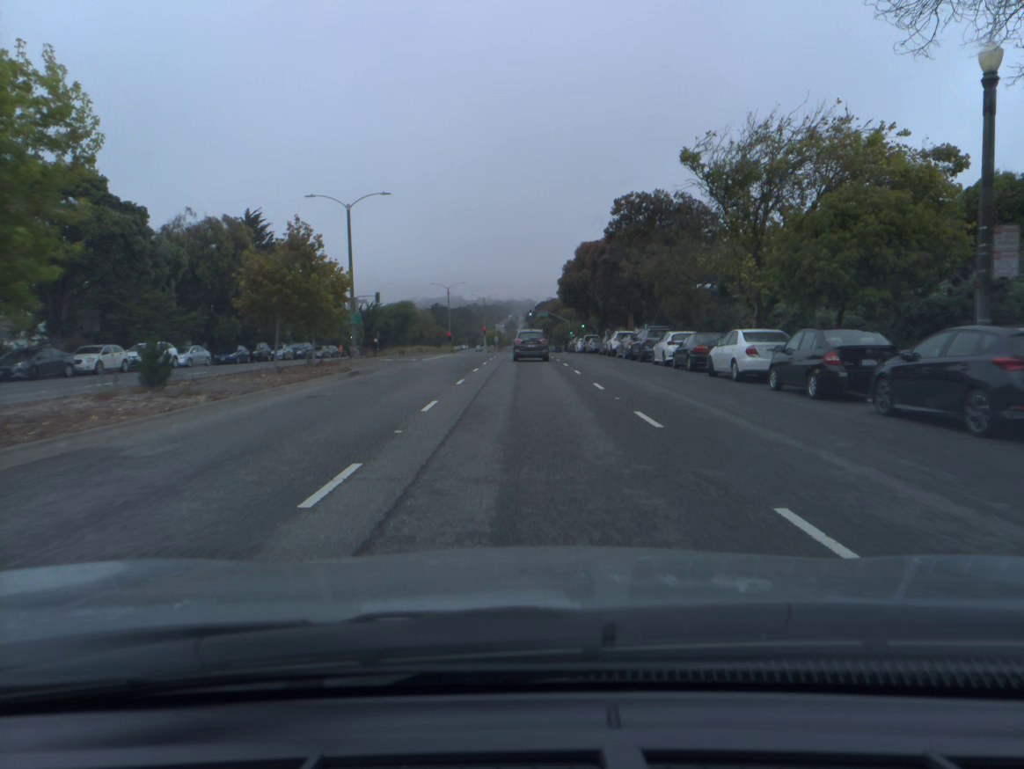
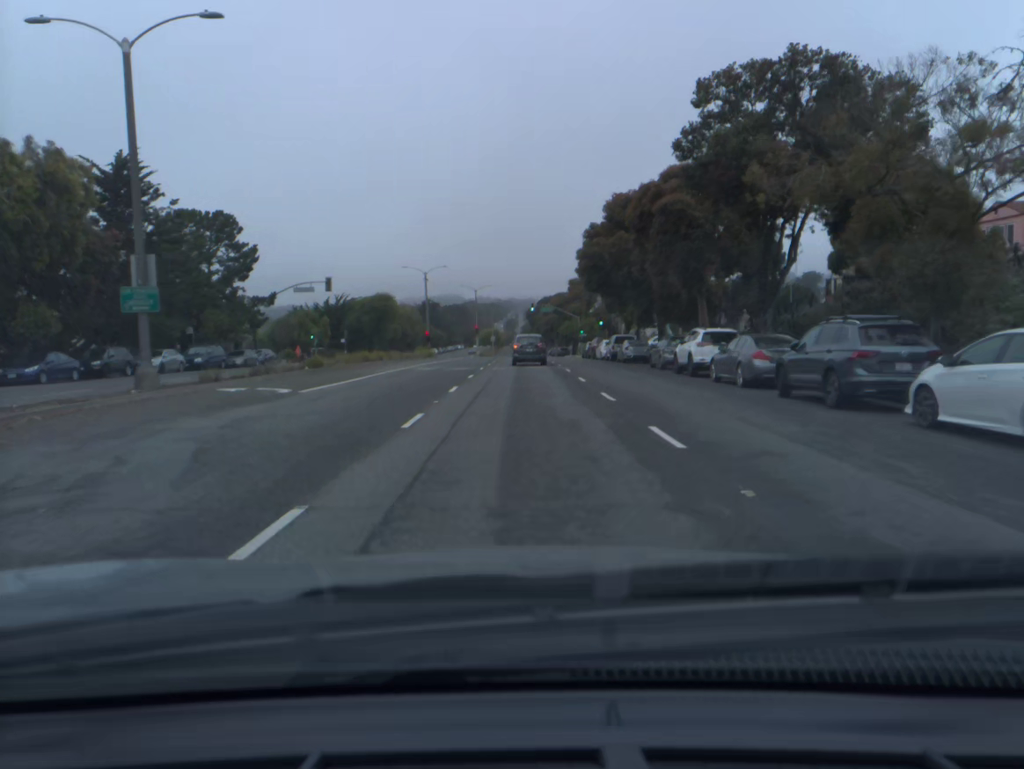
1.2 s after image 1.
(0.0, +24.1) m; 0°
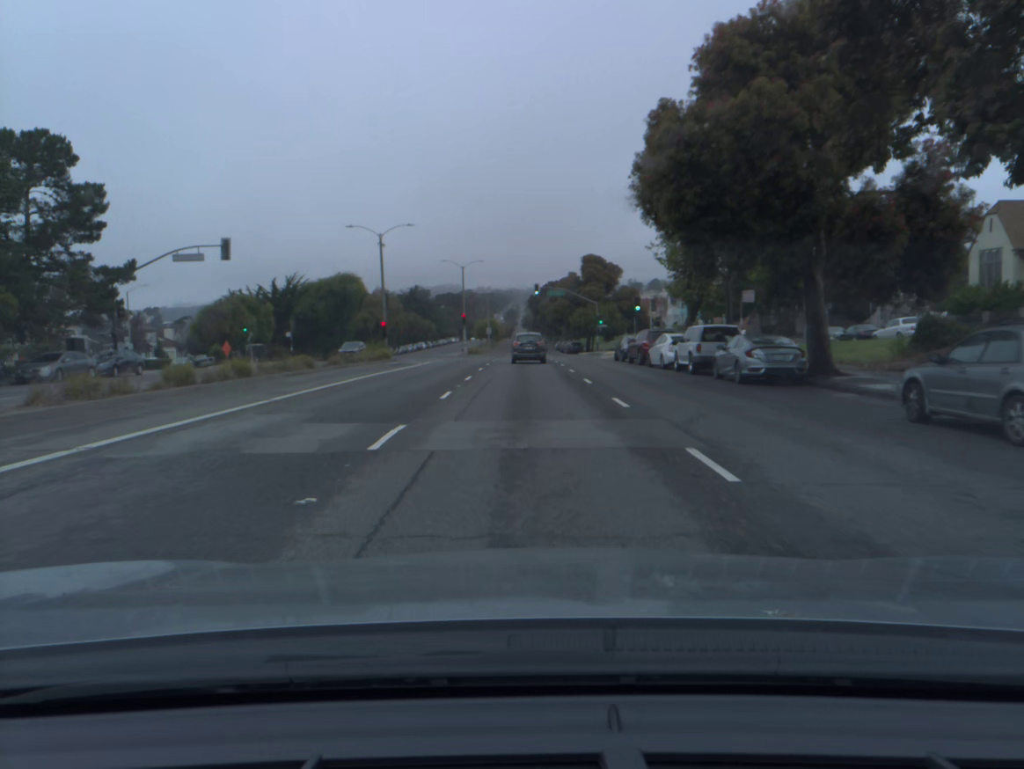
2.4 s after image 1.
(0.0, +23.9) m; 0°
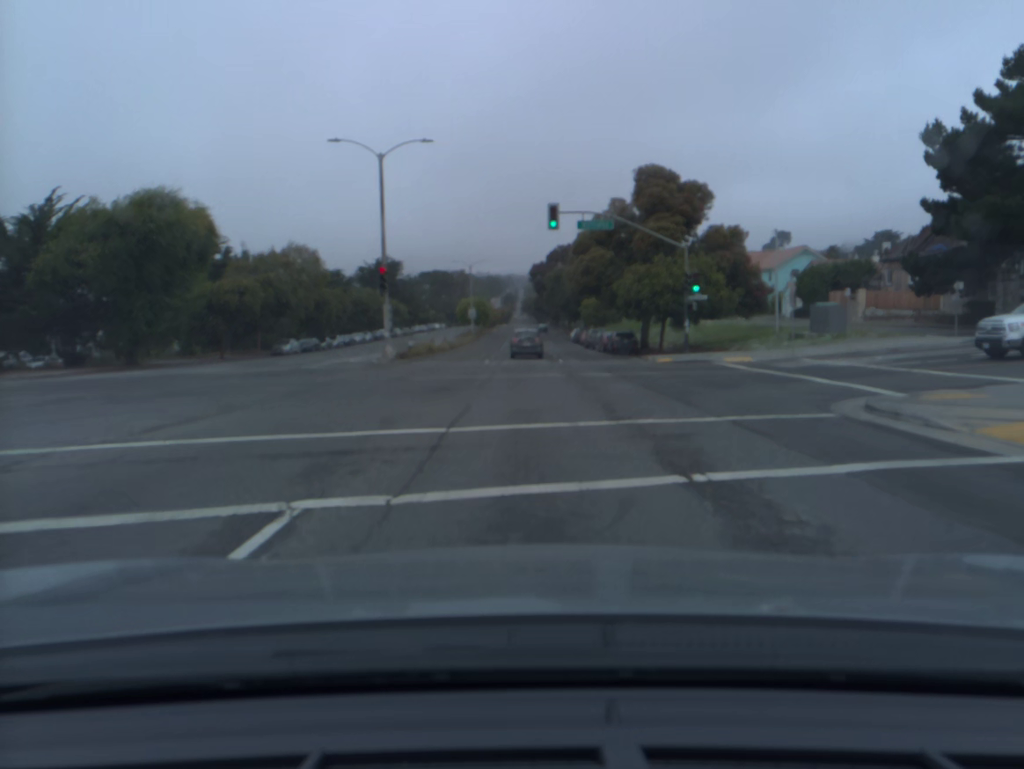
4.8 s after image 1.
(0.0, +48.5) m; 0°
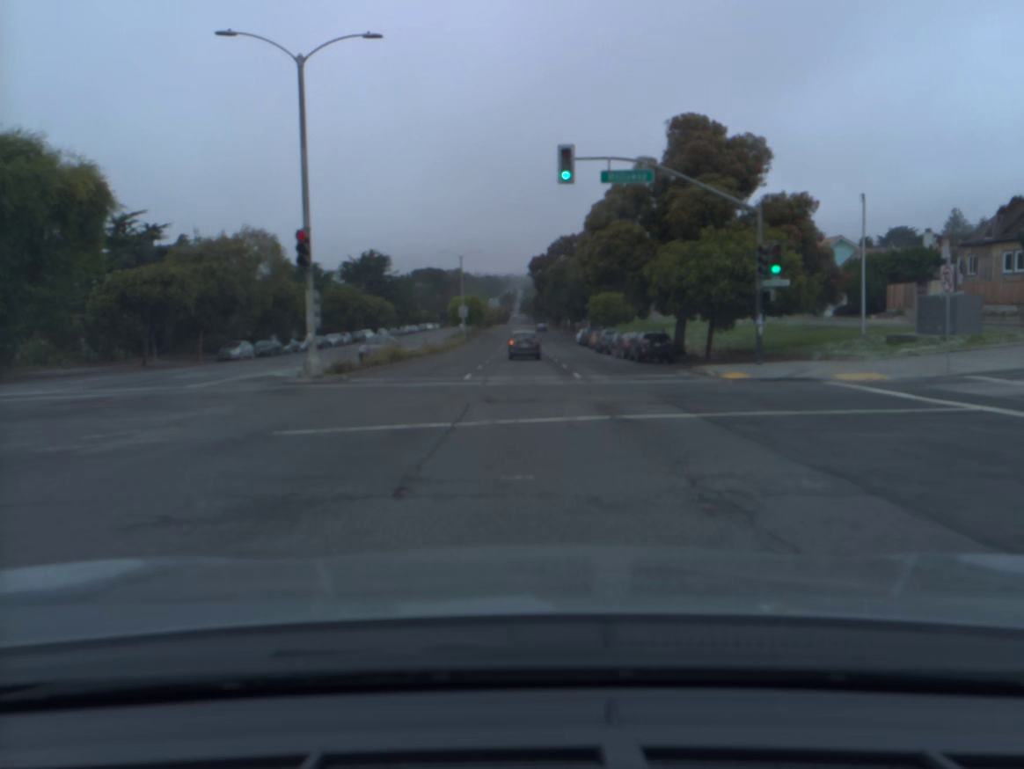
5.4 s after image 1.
(0.0, +12.4) m; 0°
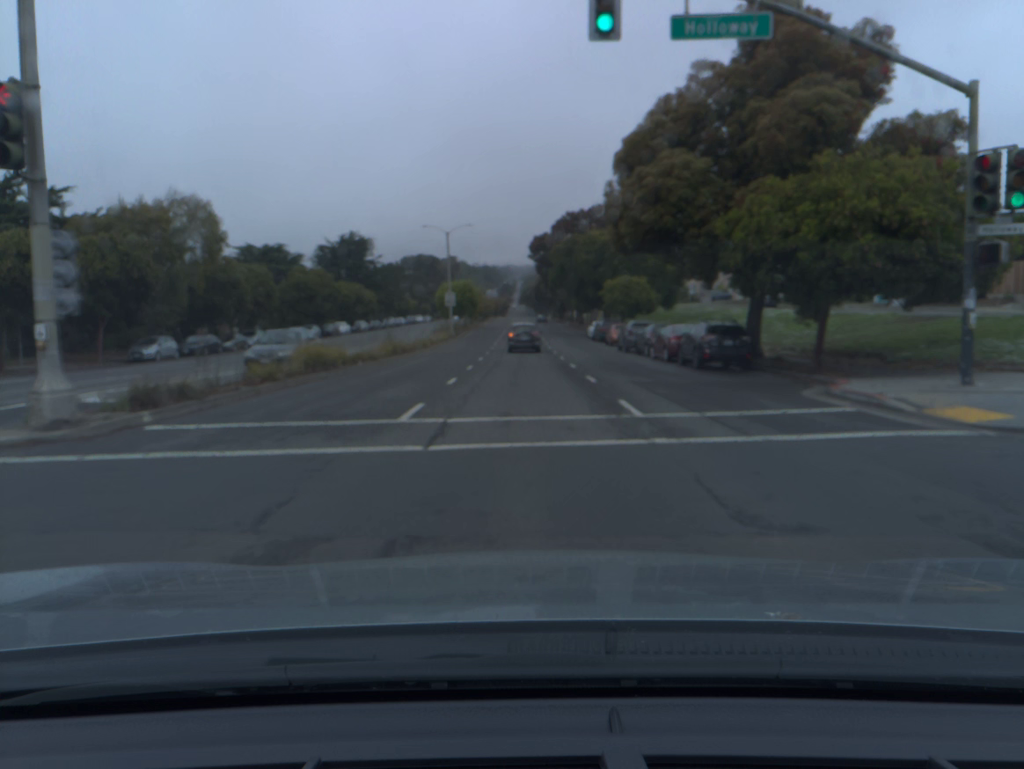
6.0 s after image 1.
(0.0, +12.4) m; 0°
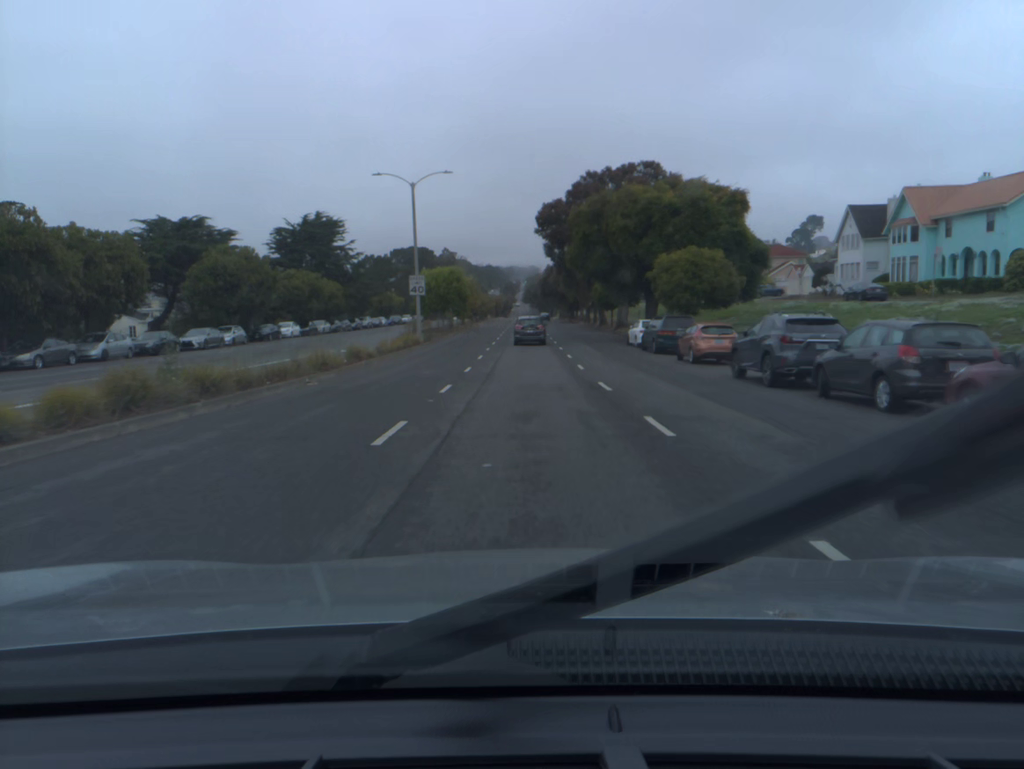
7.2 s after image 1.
(0.0, +24.8) m; 0°
